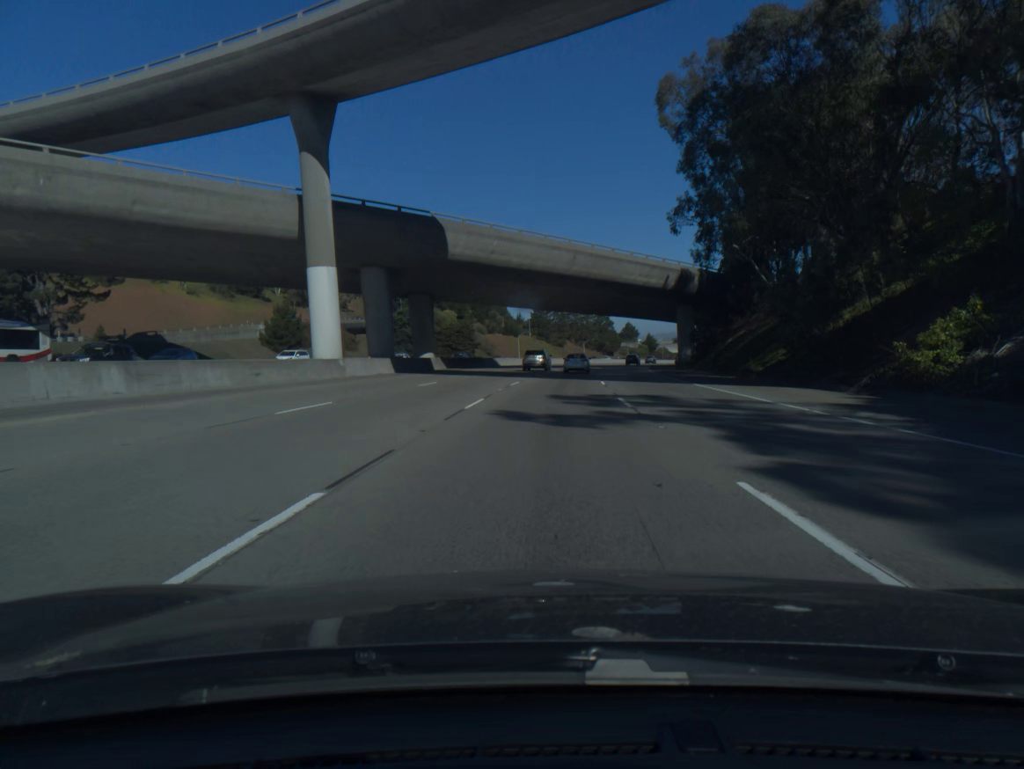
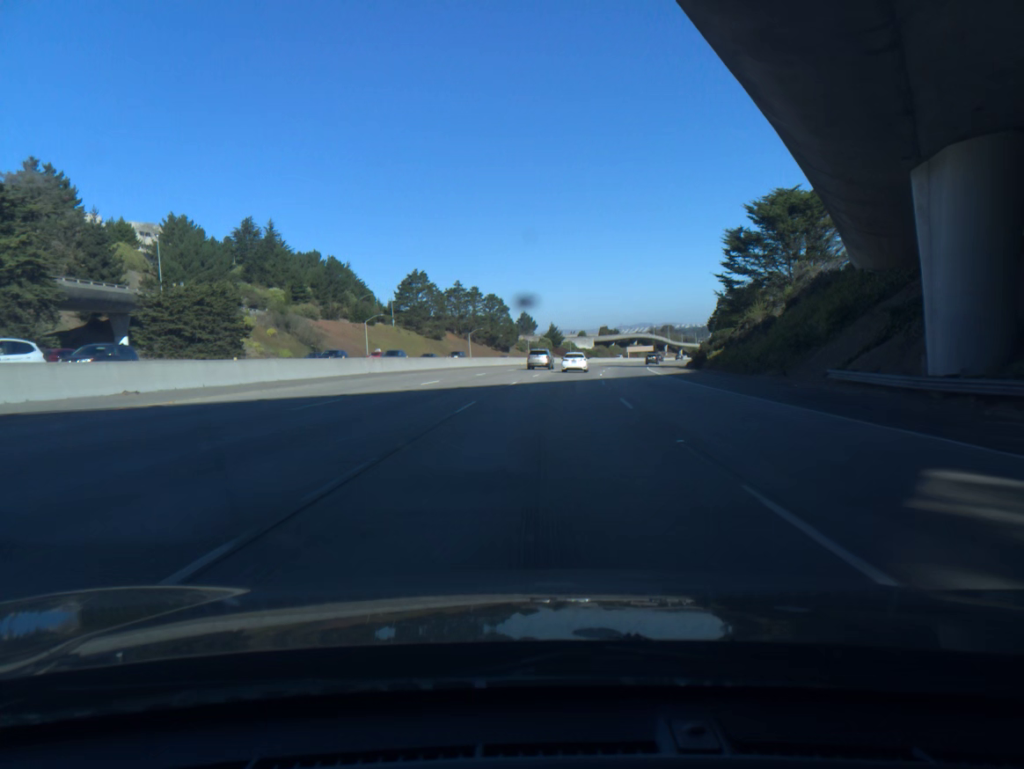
(+5.7, +85.7) m; +8°
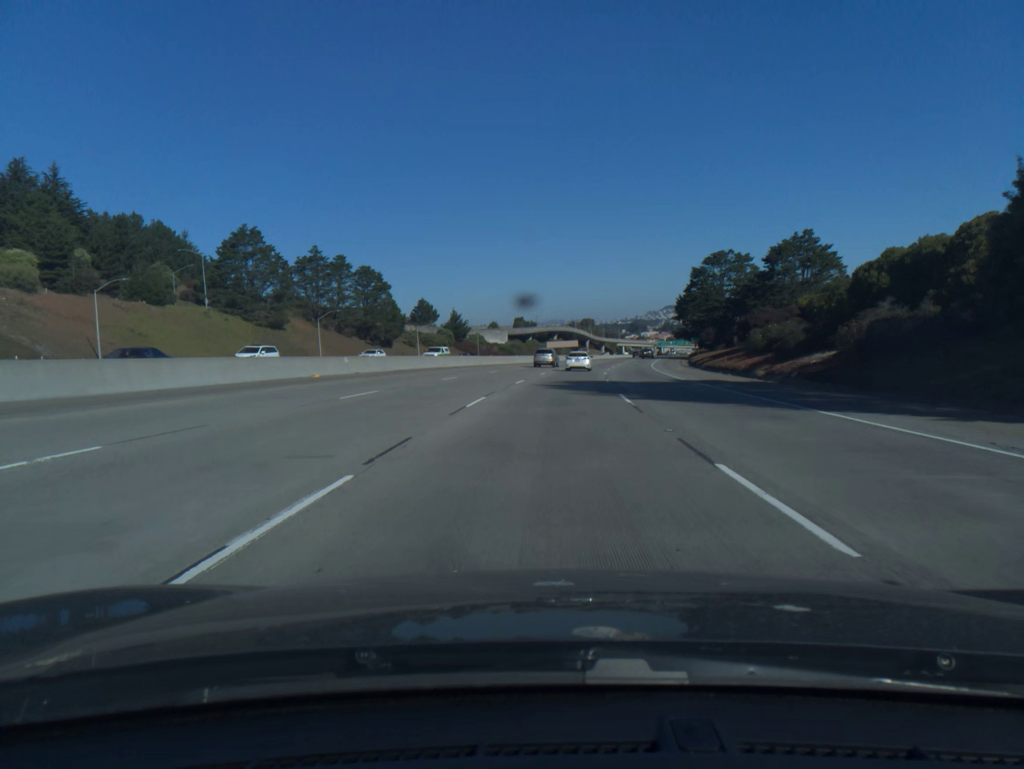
(+3.8, +68.3) m; +6°
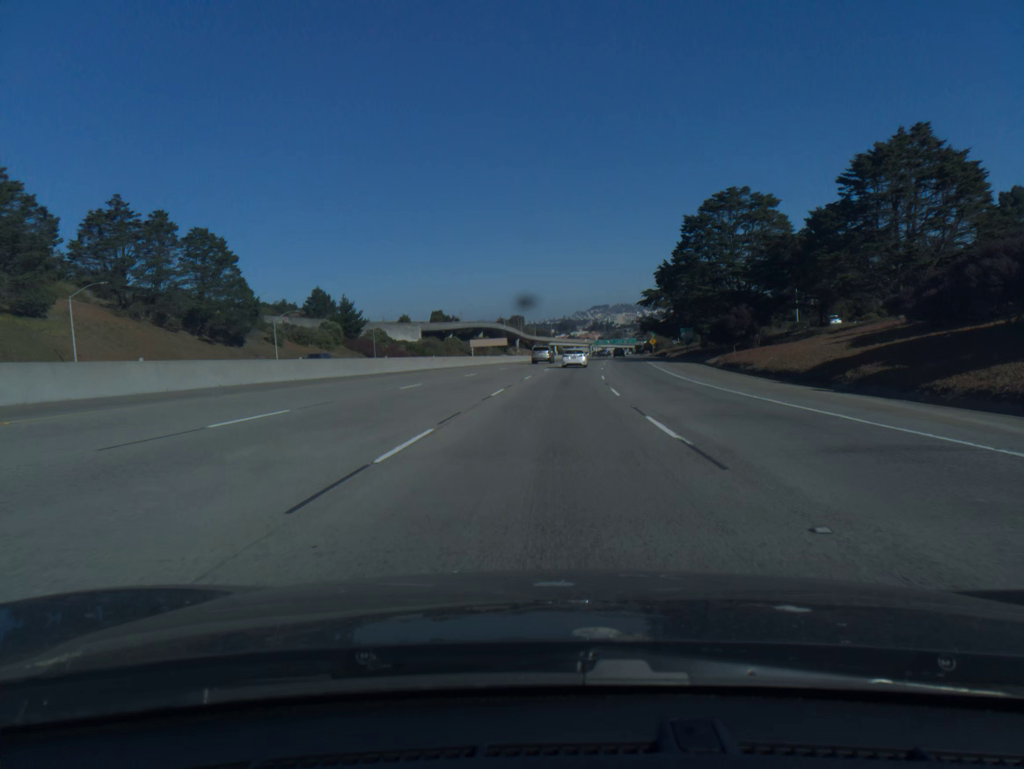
(+2.3, +51.4) m; +5°
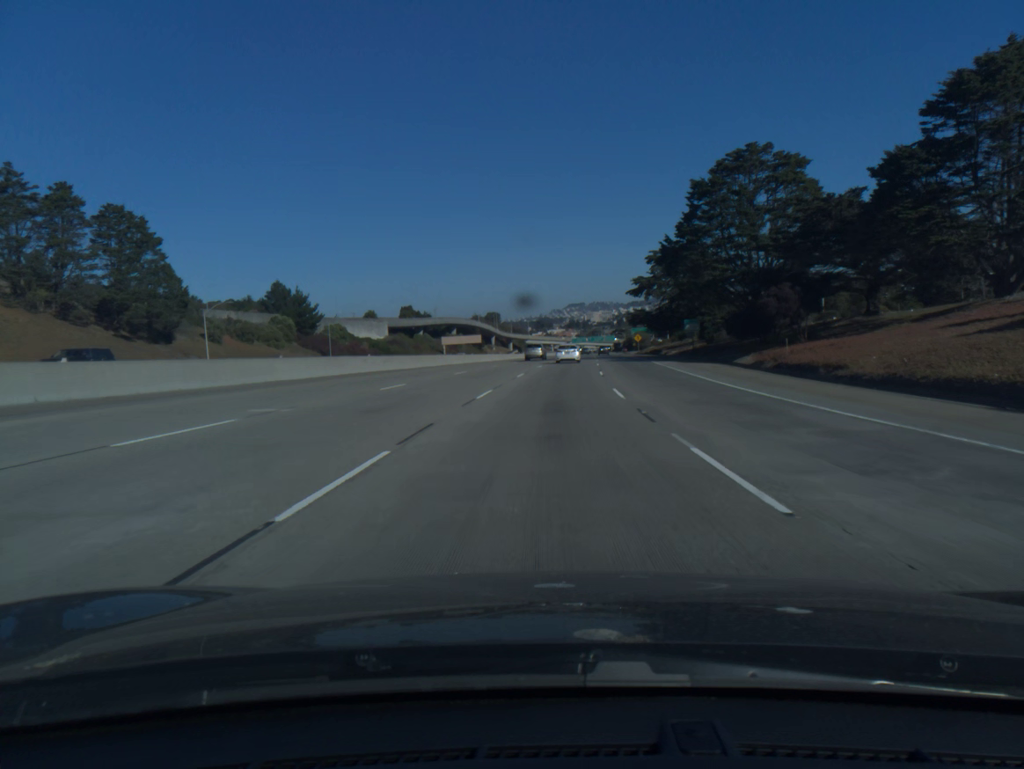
(+0.3, +17.2) m; +2°
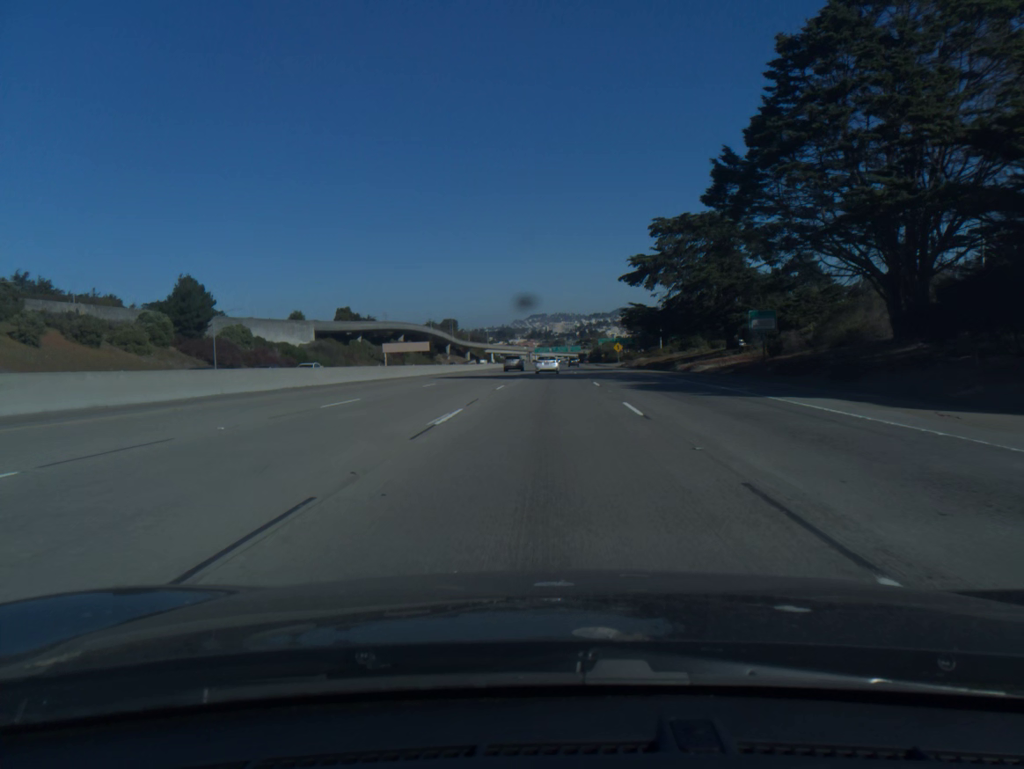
(+0.9, +34.5) m; +3°
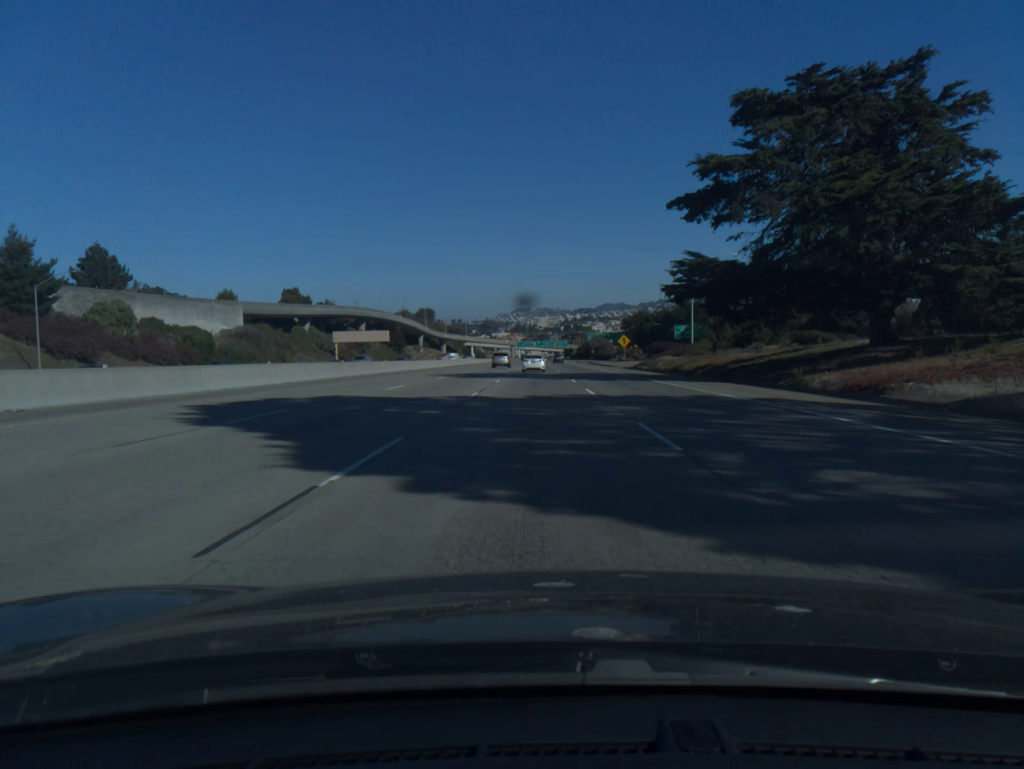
(+0.5, +34.6) m; +1°
